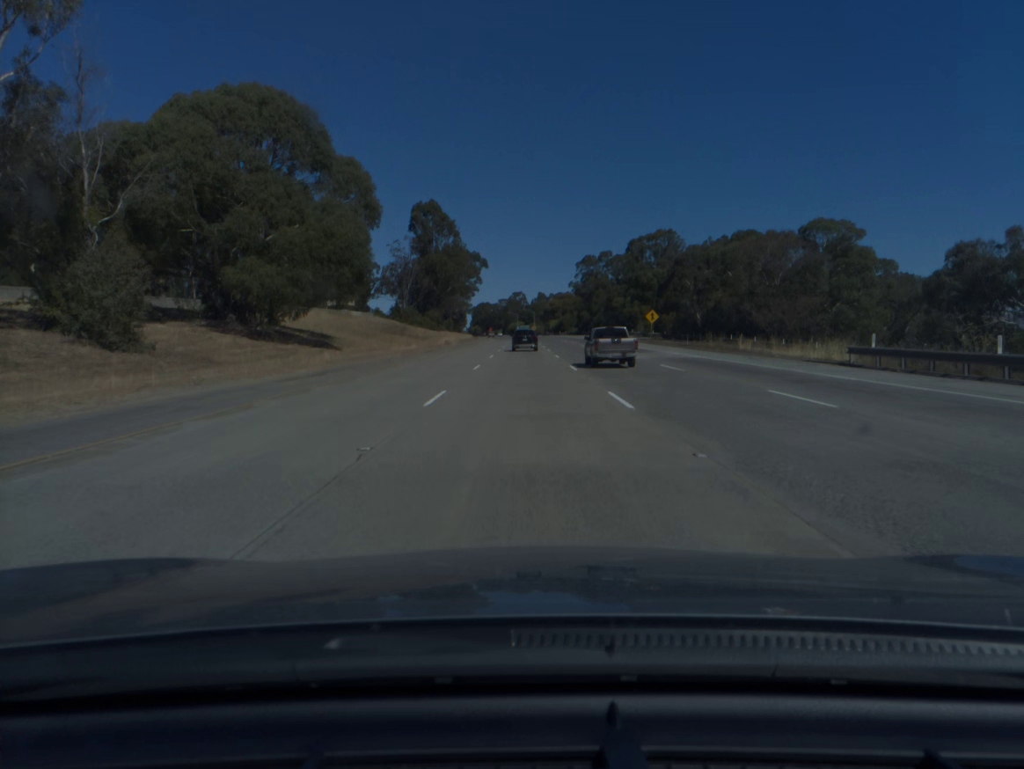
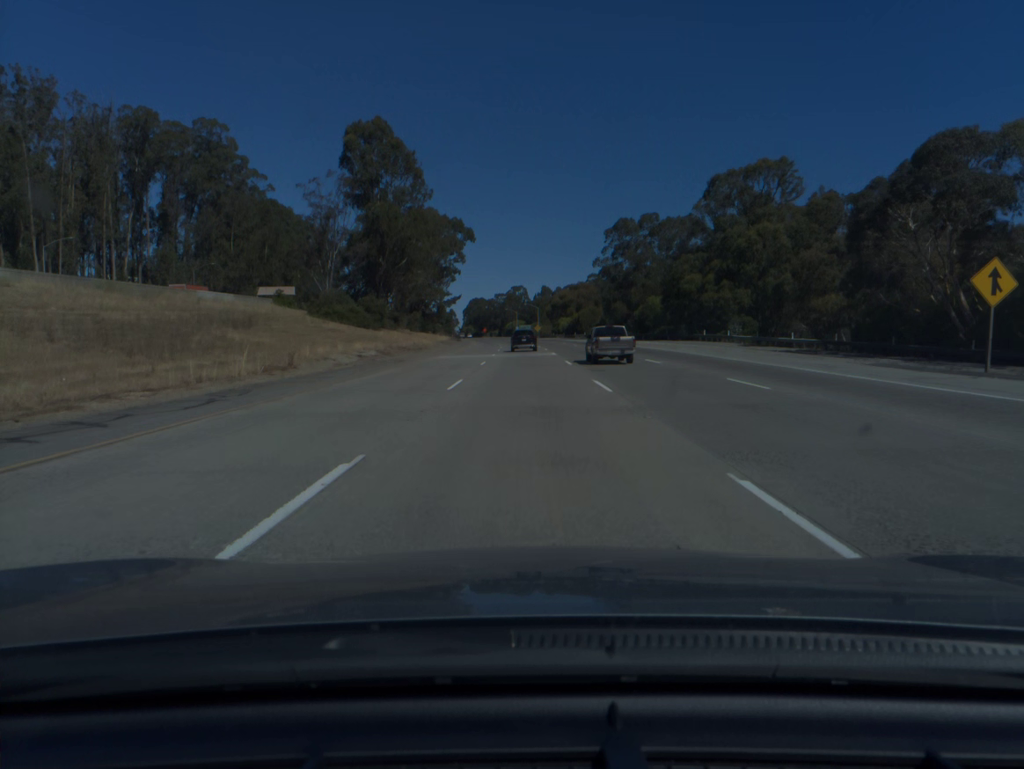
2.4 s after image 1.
(-0.1, +69.1) m; 0°
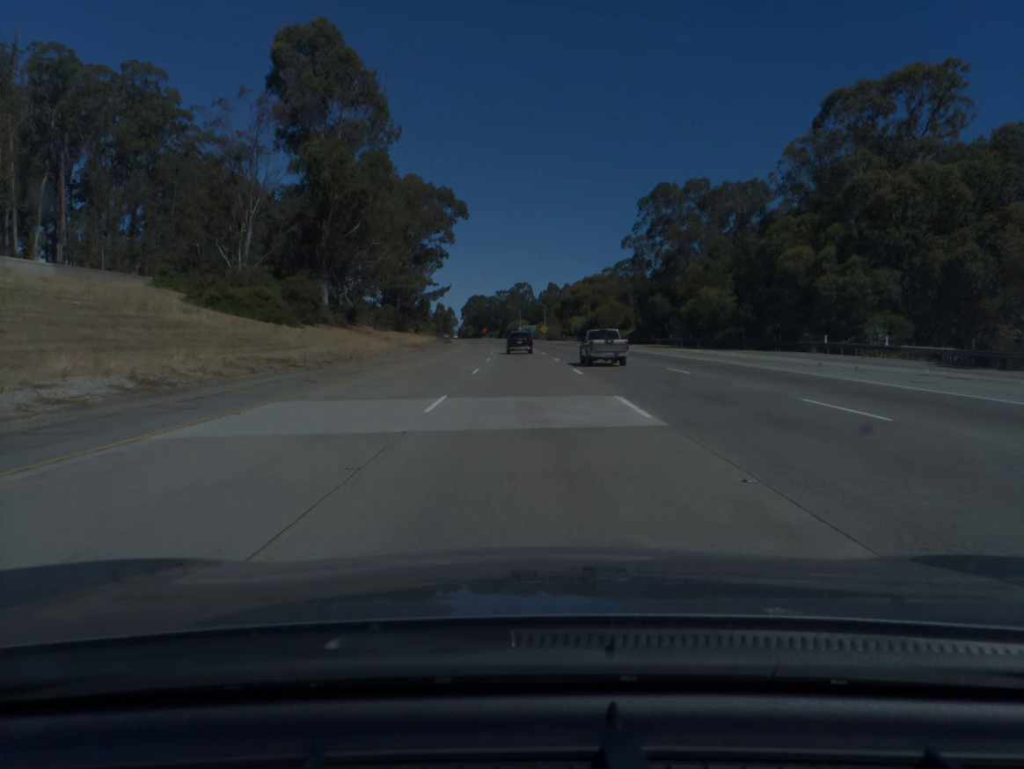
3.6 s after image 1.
(-0.1, +34.6) m; 0°
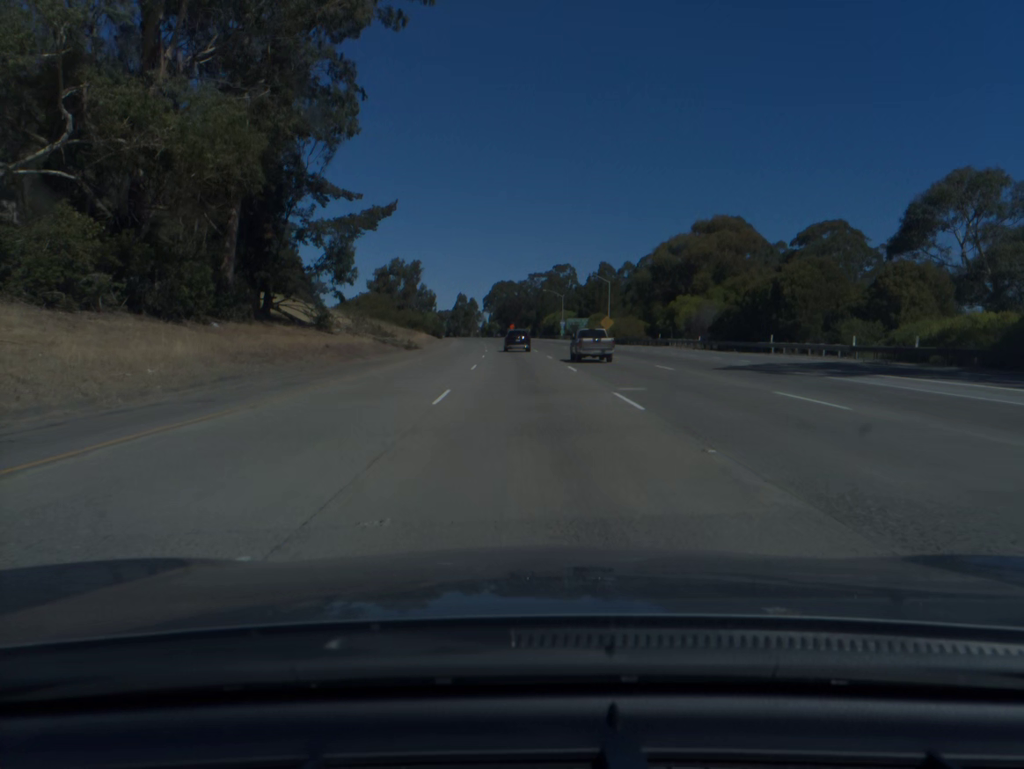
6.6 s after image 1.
(-1.6, +86.5) m; -2°
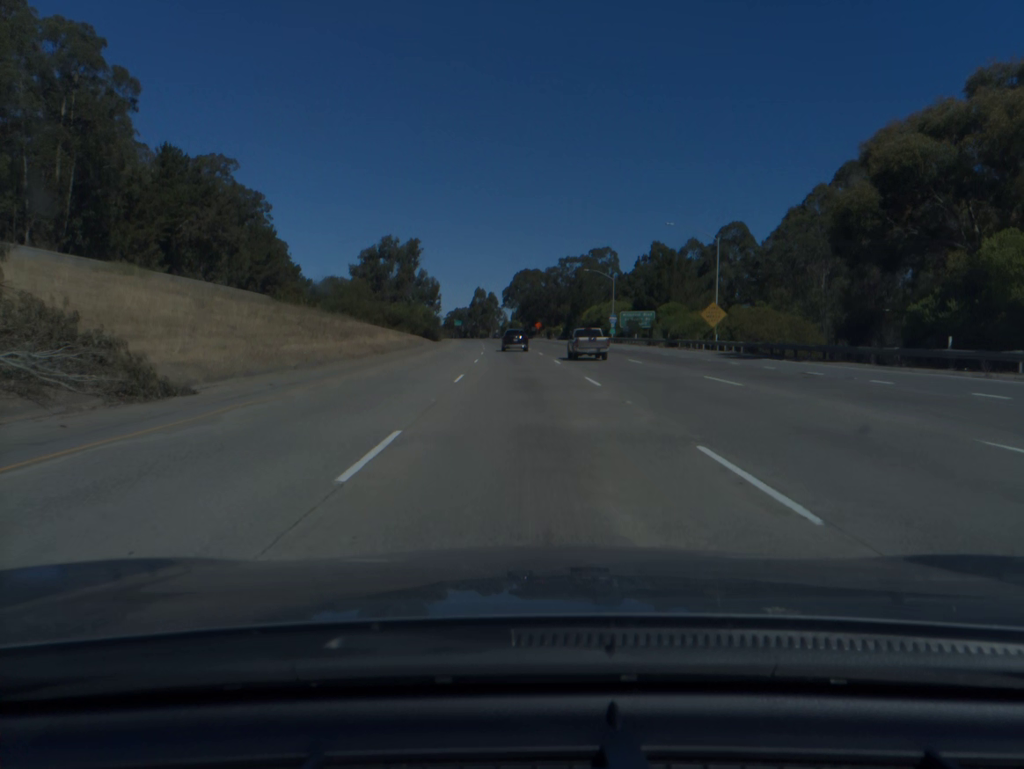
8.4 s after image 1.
(-0.8, +52.0) m; -2°
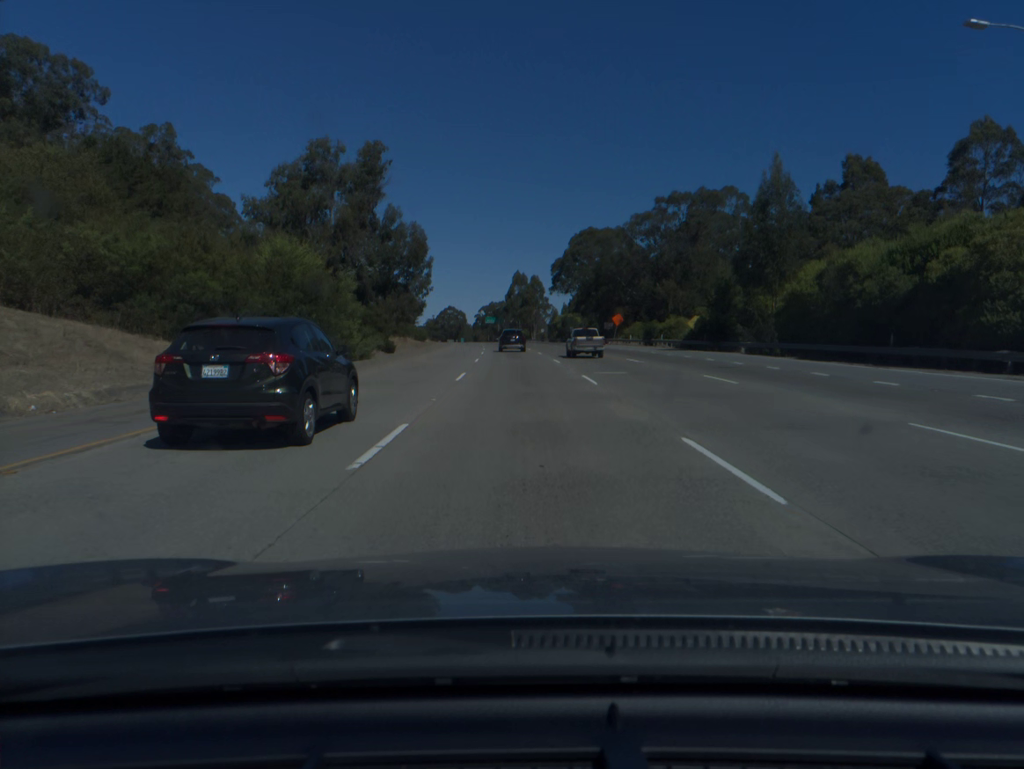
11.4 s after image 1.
(-2.7, +86.8) m; -3°
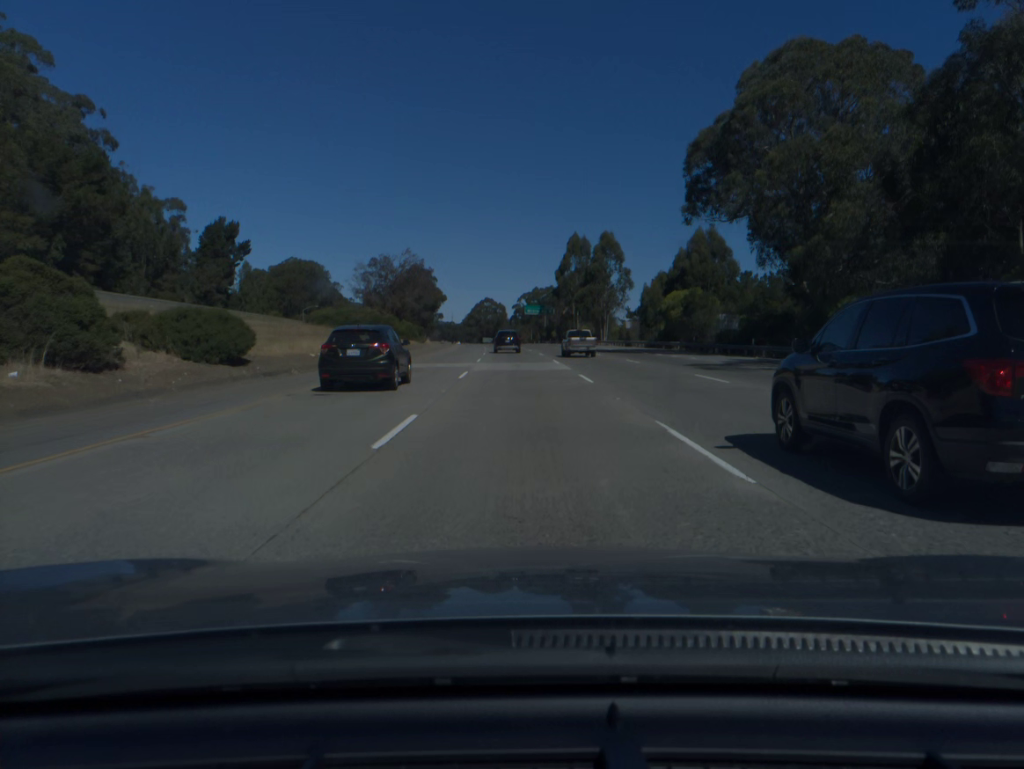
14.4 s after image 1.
(-2.6, +86.7) m; -3°
